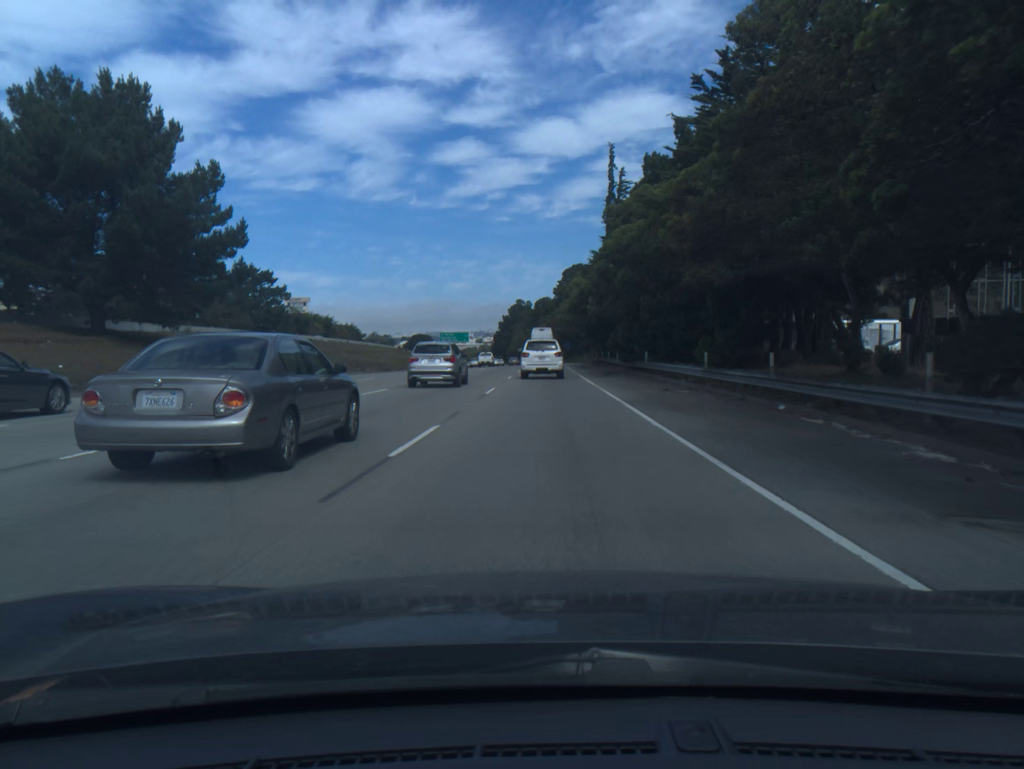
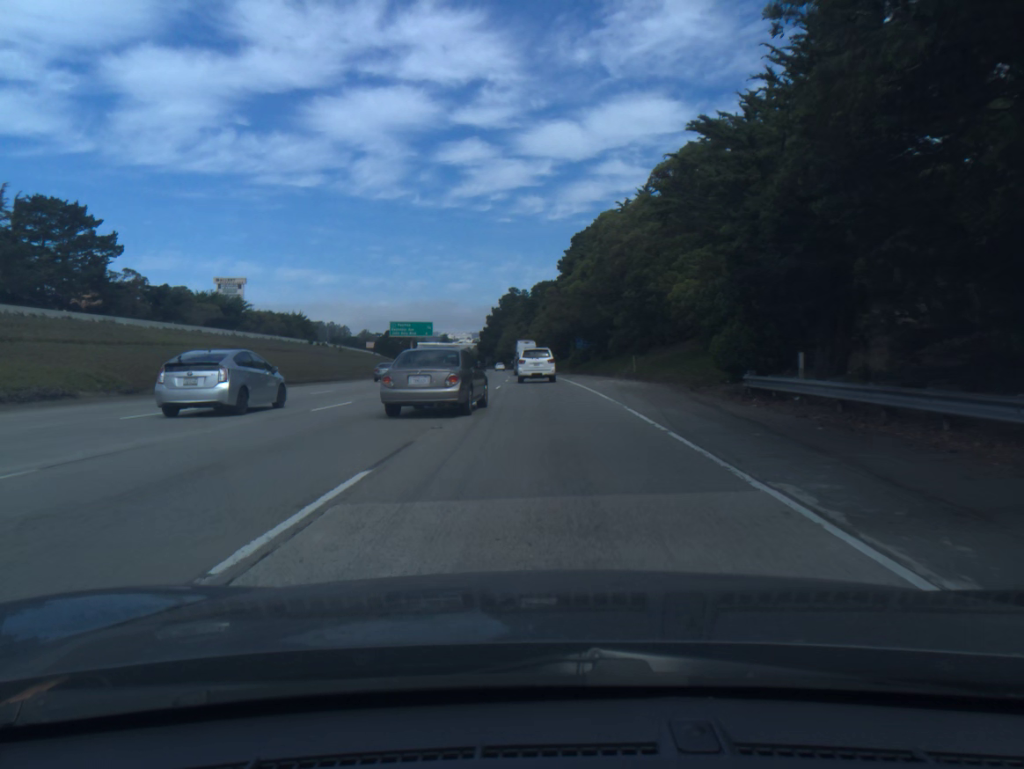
(+0.2, +63.3) m; 0°
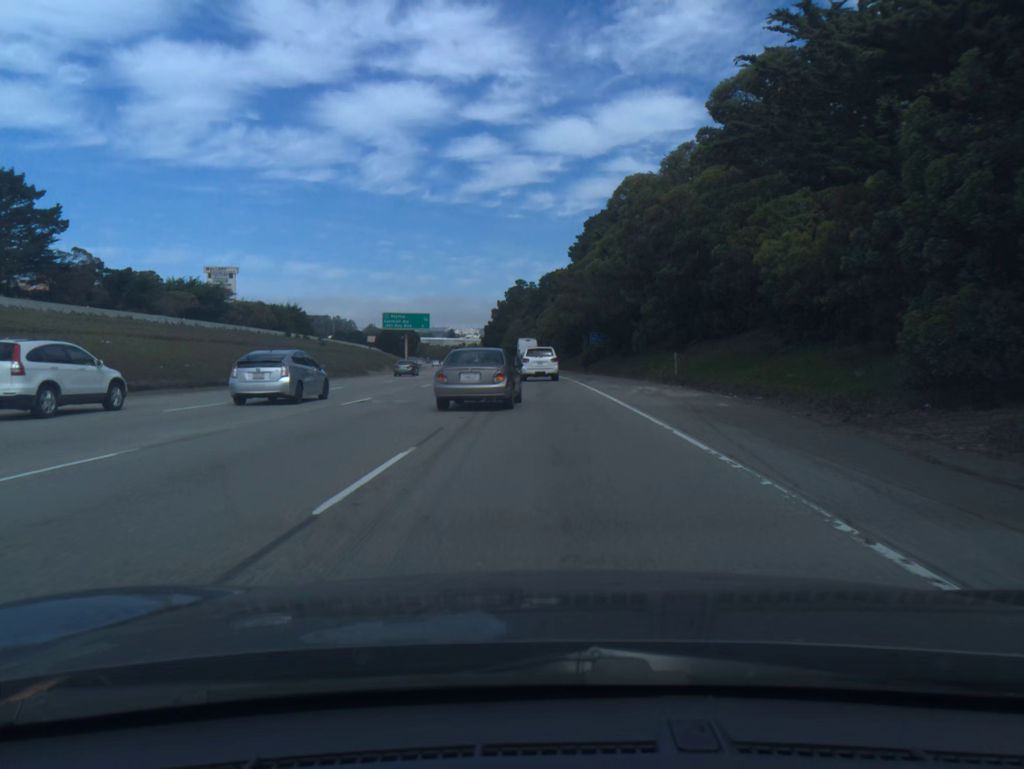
(-0.1, +12.8) m; -1°
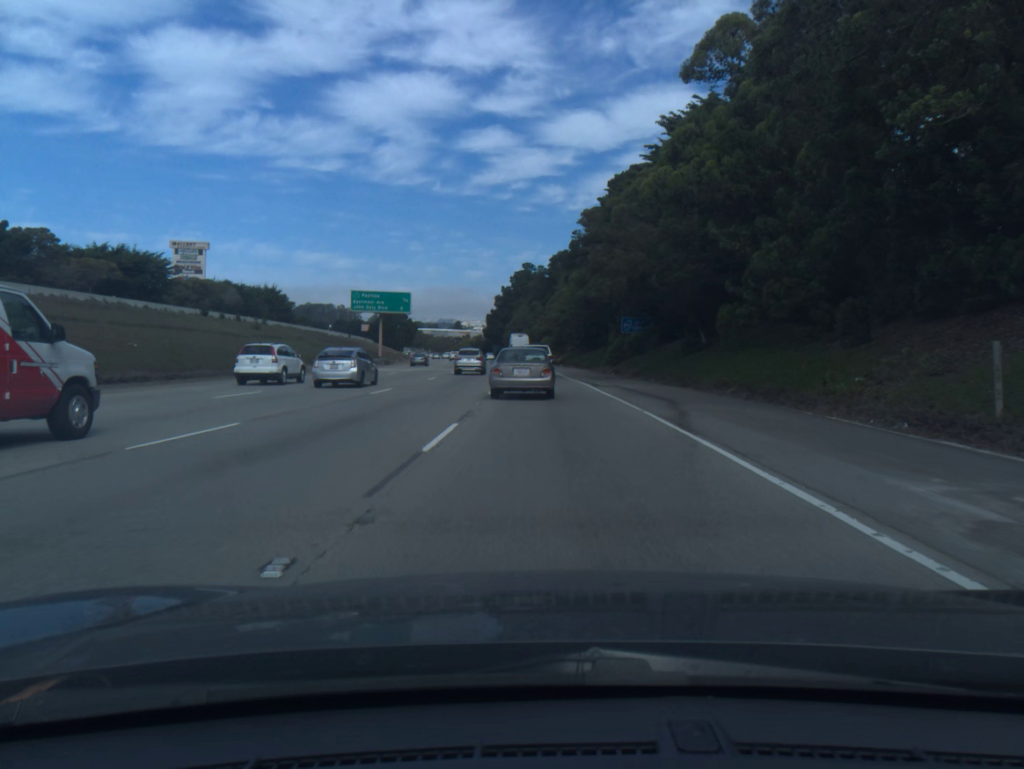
(-0.2, +25.7) m; -1°
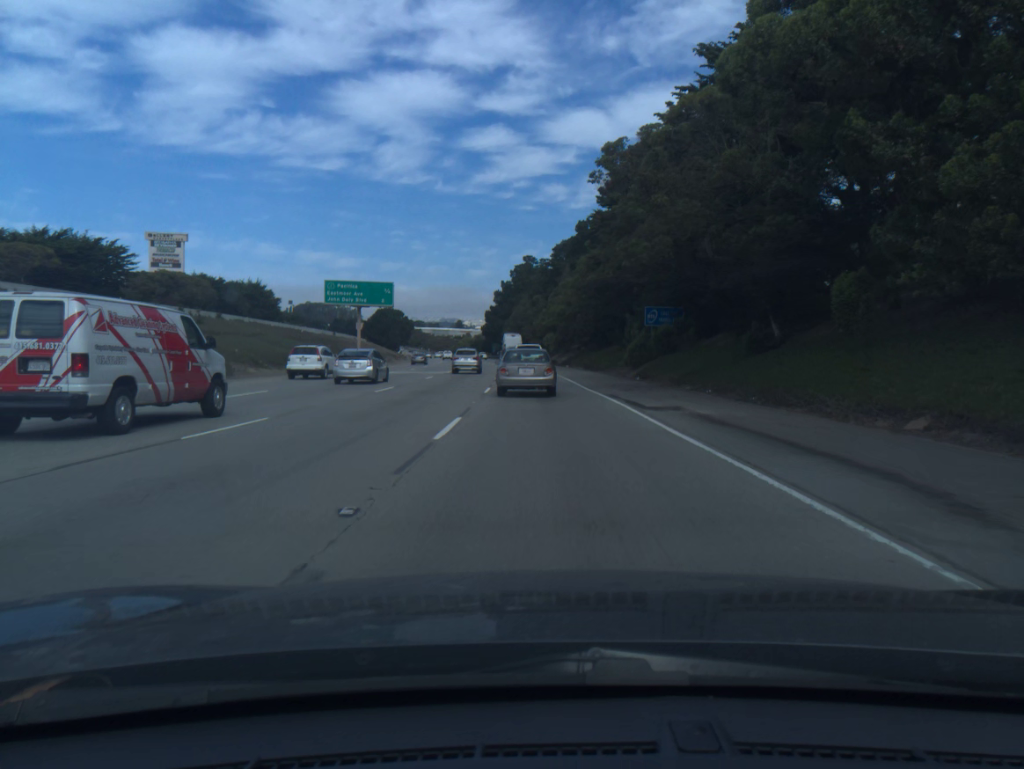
(0.0, +12.9) m; 0°
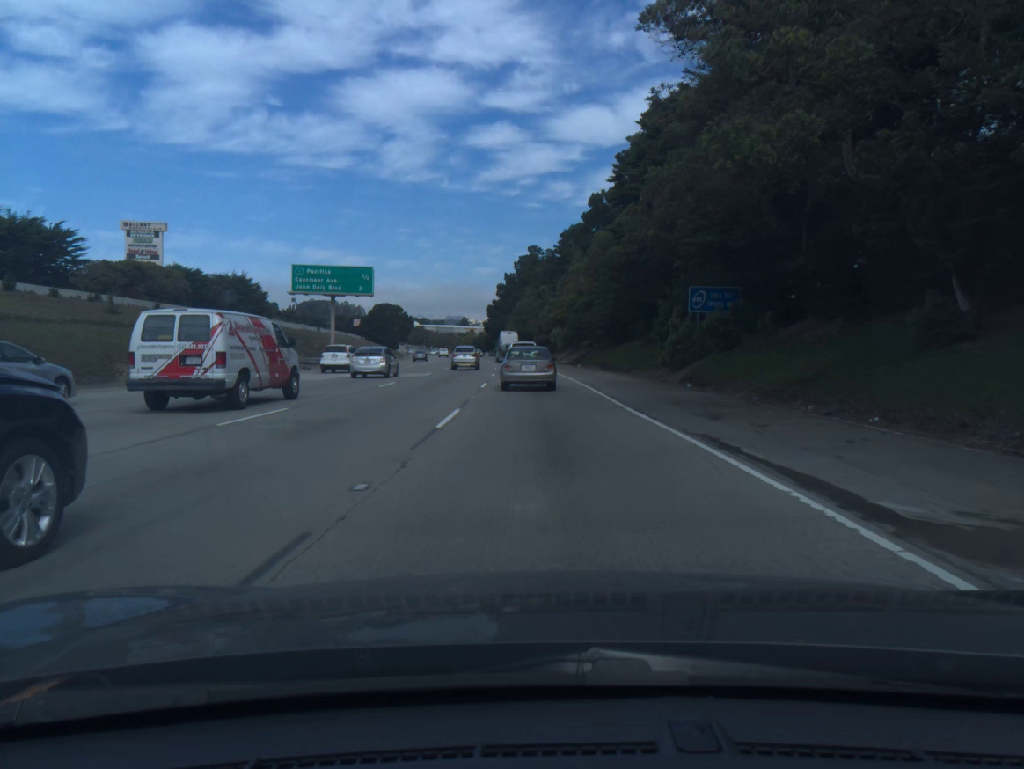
(0.0, +13.0) m; 0°
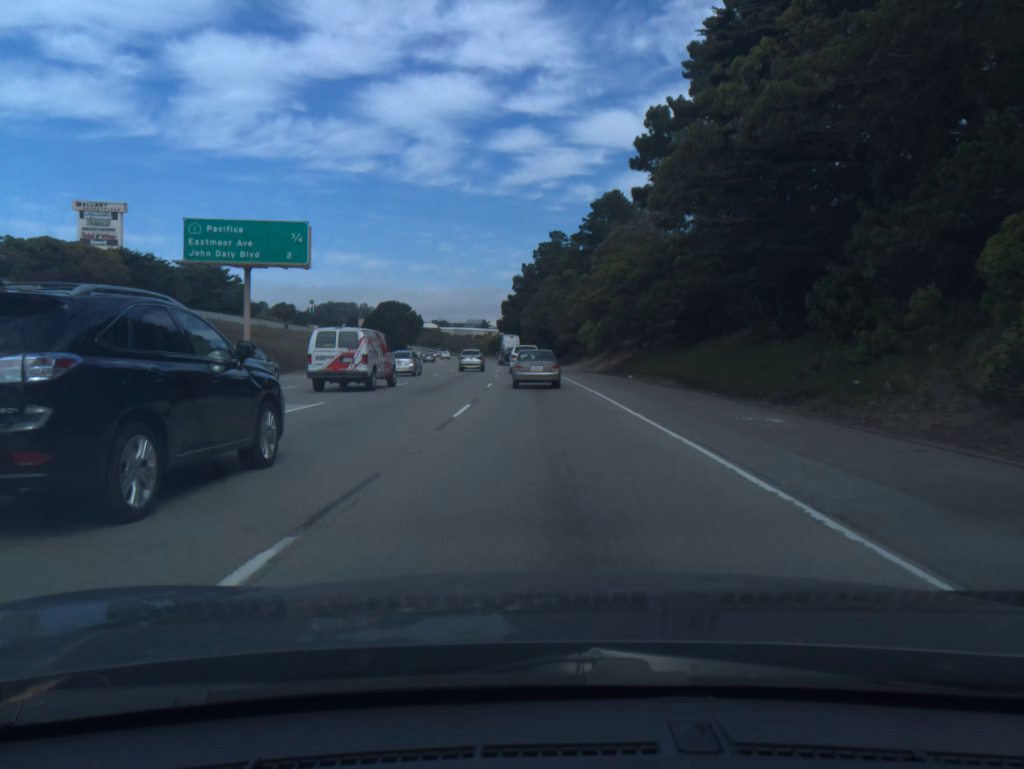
(-0.3, +26.3) m; -2°
